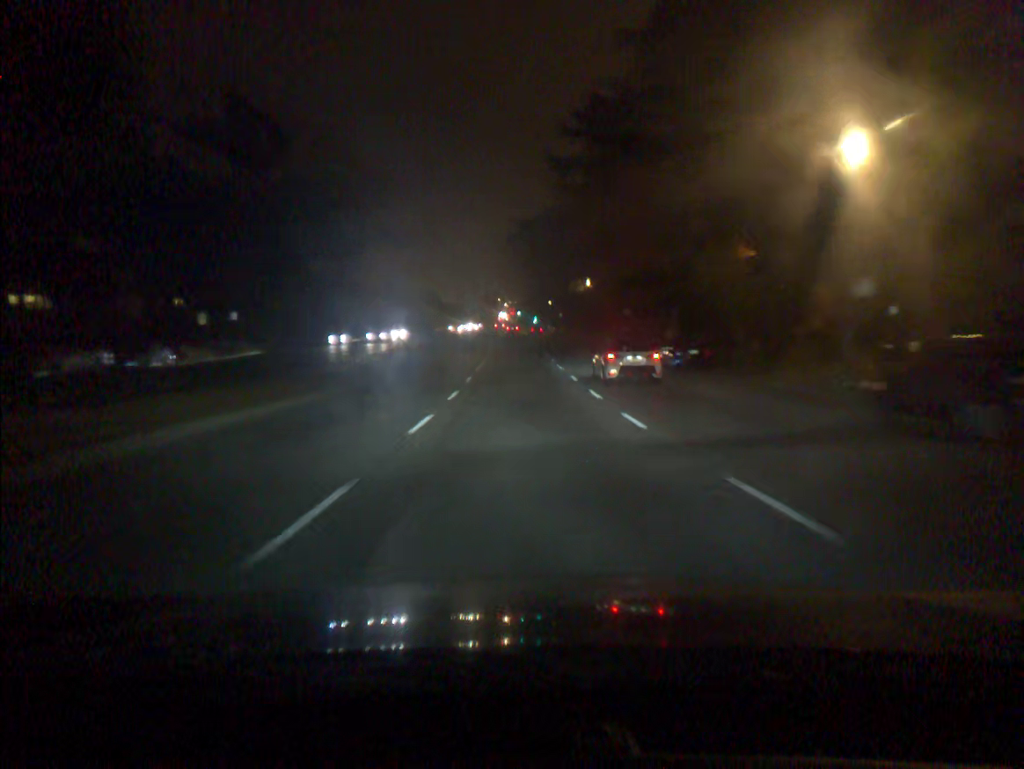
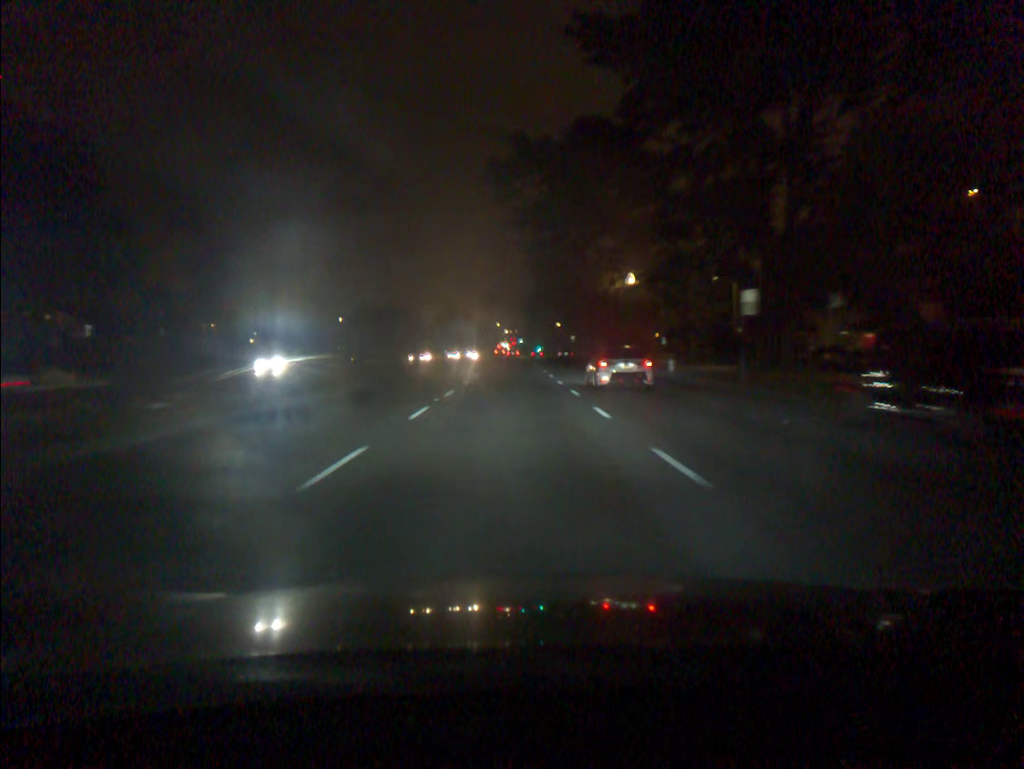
(+0.2, +33.3) m; 0°
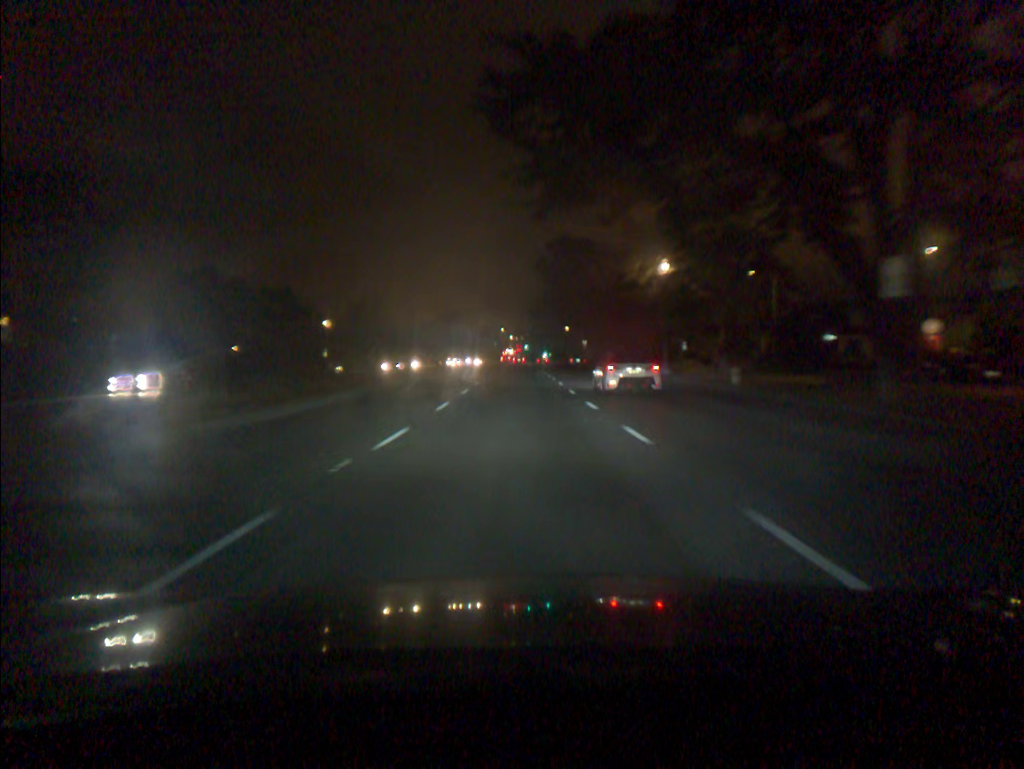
(0.0, +11.1) m; 0°
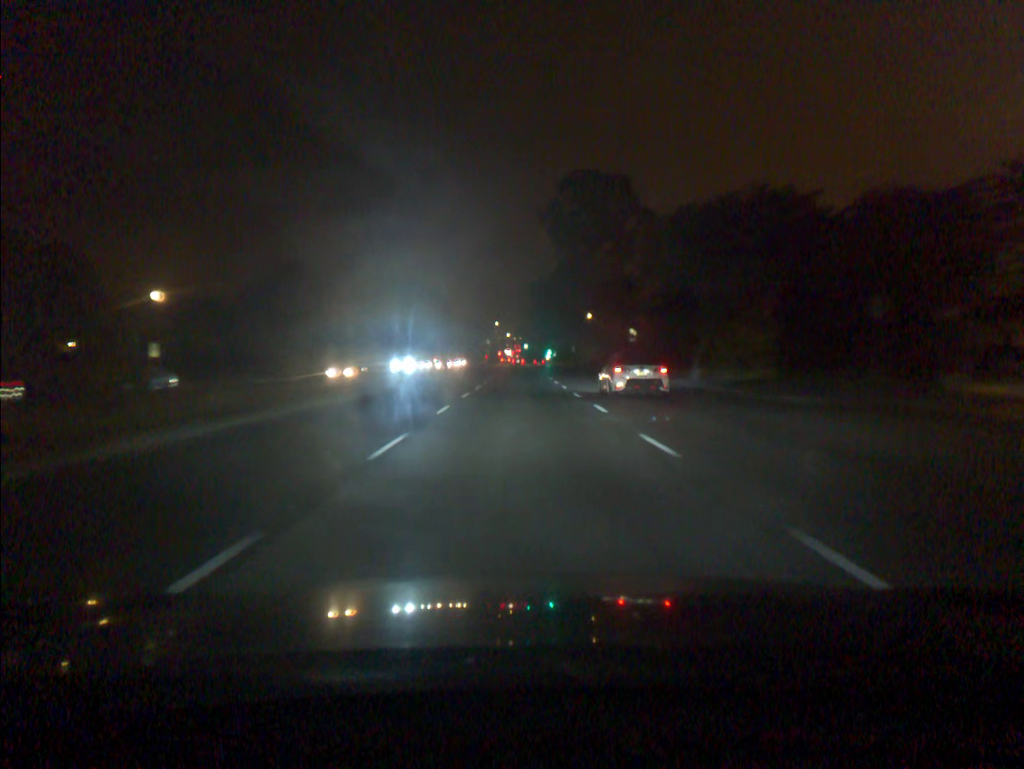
(0.0, +45.1) m; 0°
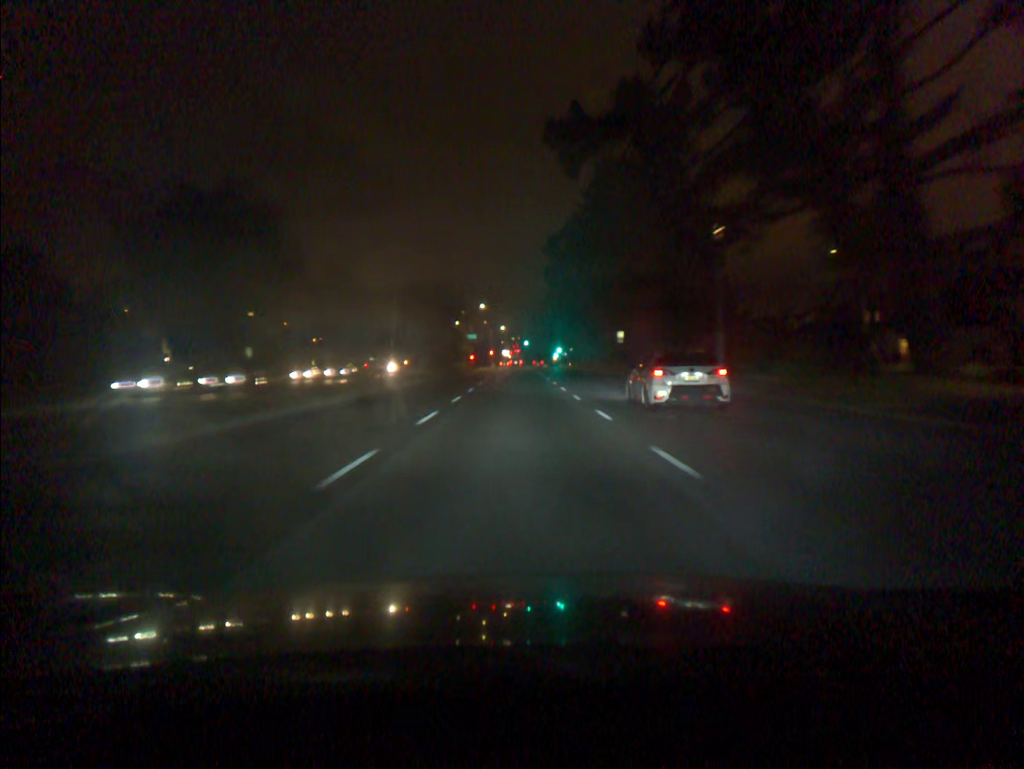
(+0.1, +60.1) m; 0°
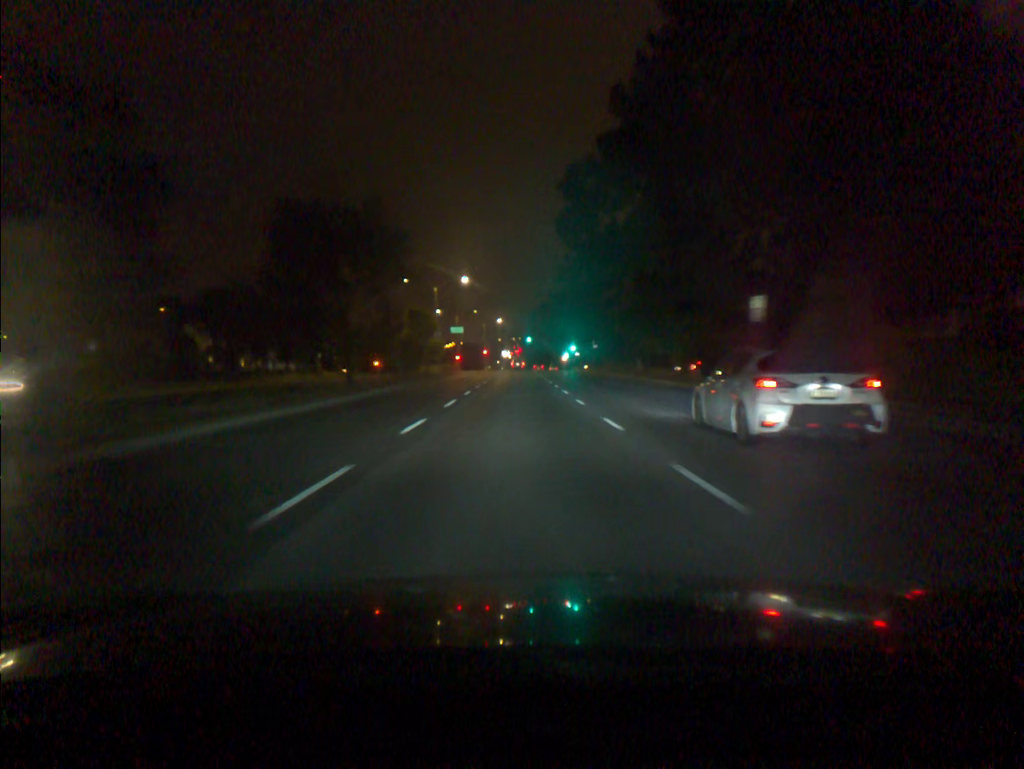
(0.0, +38.1) m; 0°
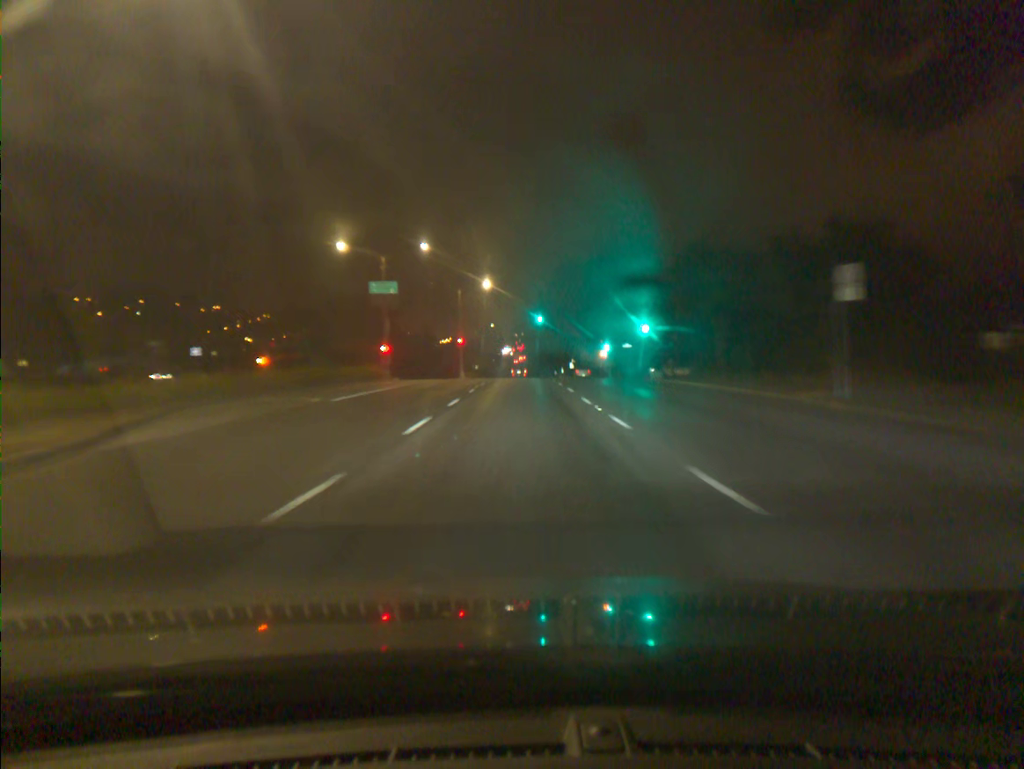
(-0.1, +65.8) m; 0°
